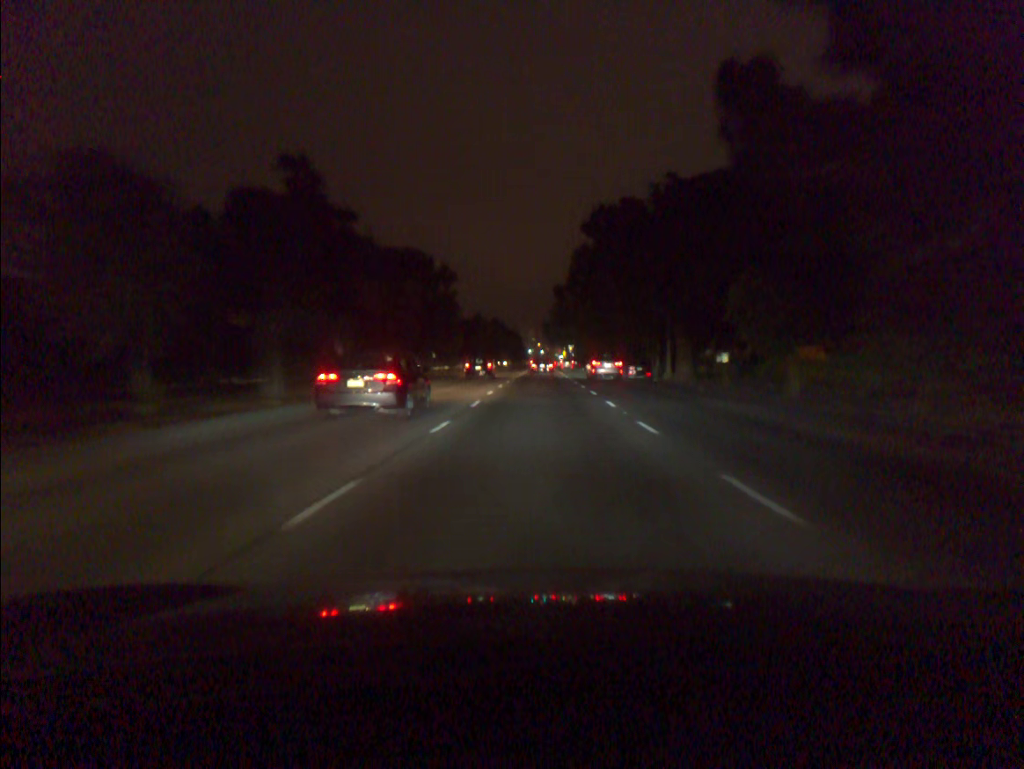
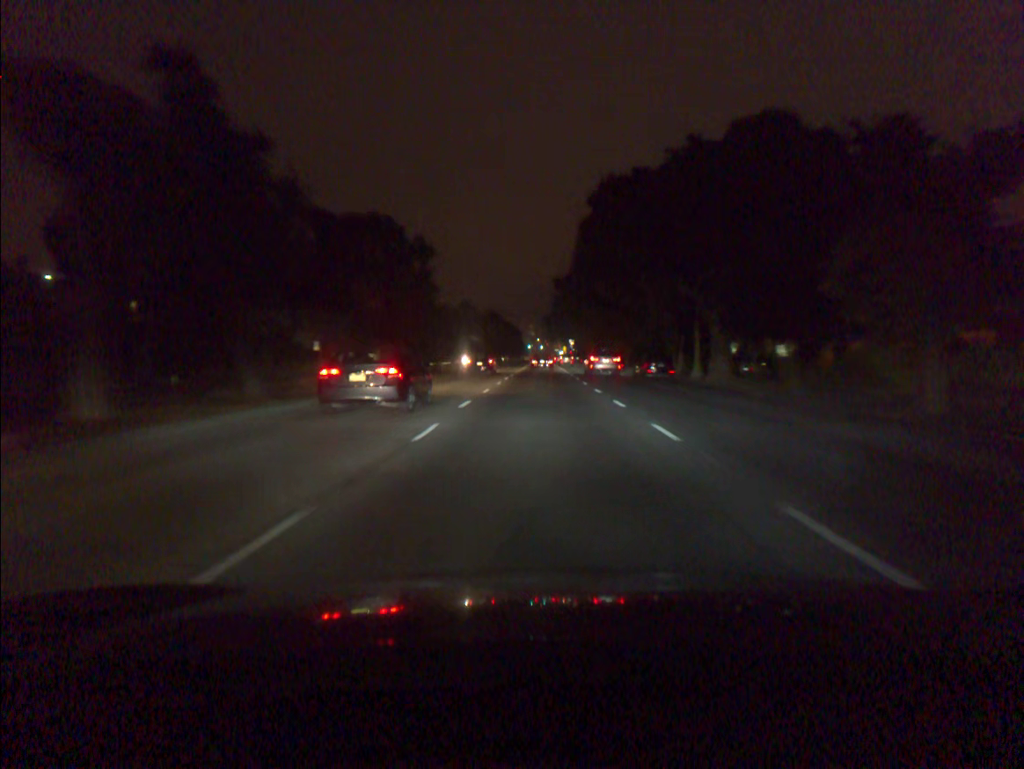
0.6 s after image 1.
(0.0, +9.2) m; 0°
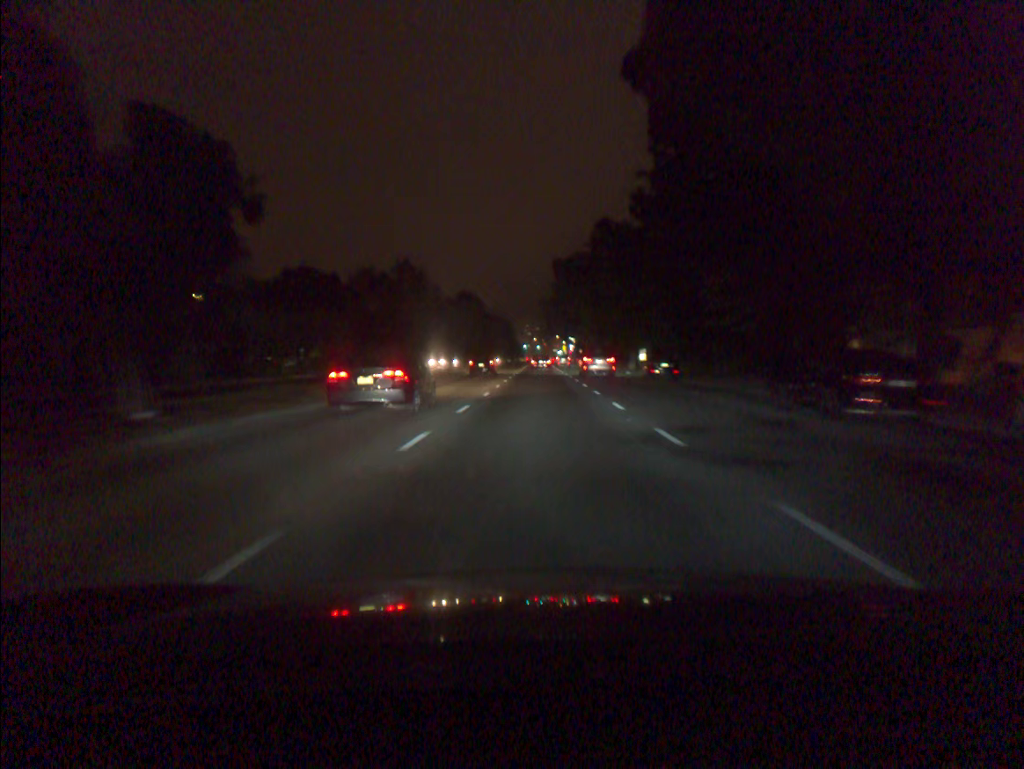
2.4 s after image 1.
(0.0, +29.2) m; 0°
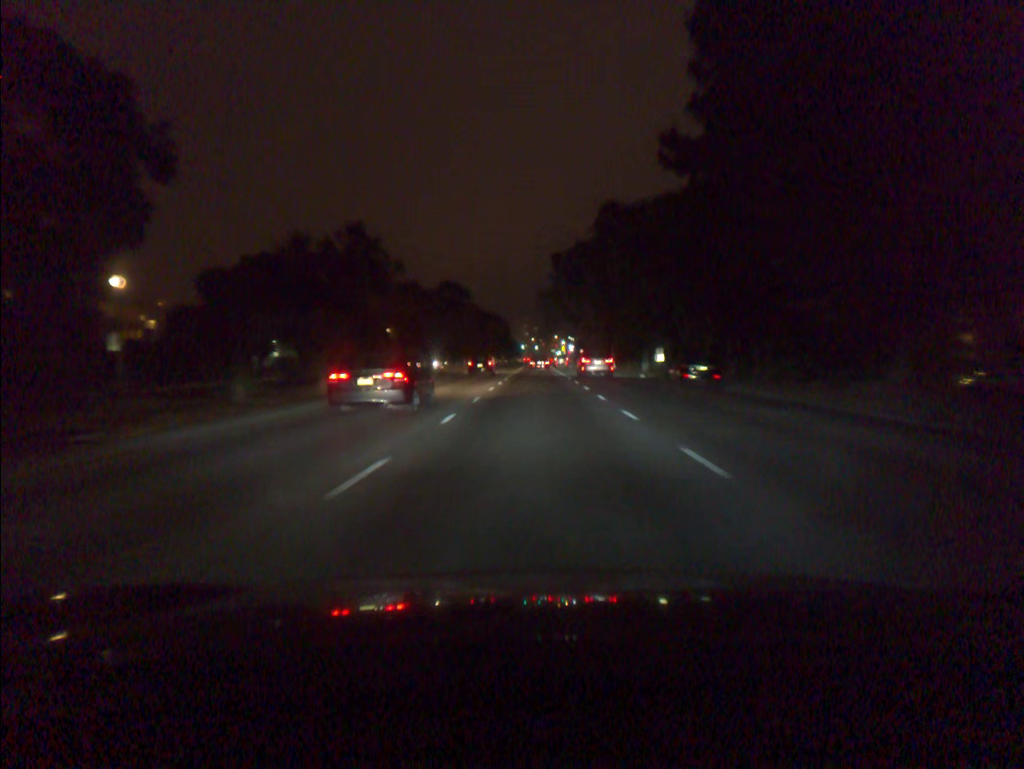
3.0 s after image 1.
(0.0, +10.2) m; 0°
